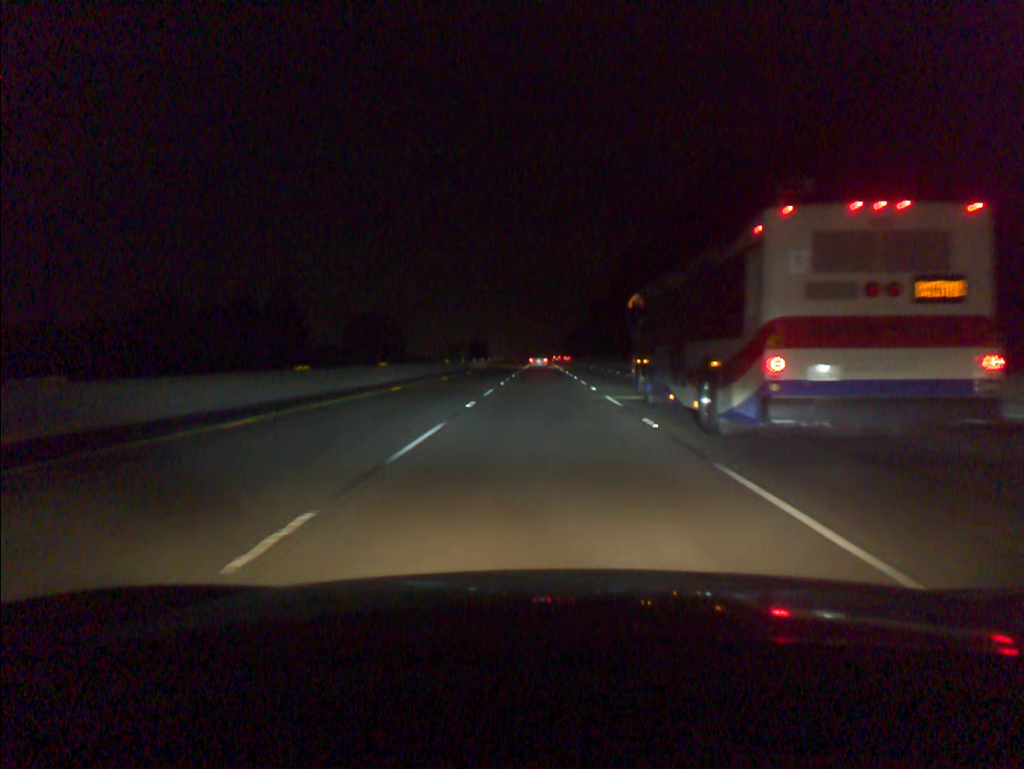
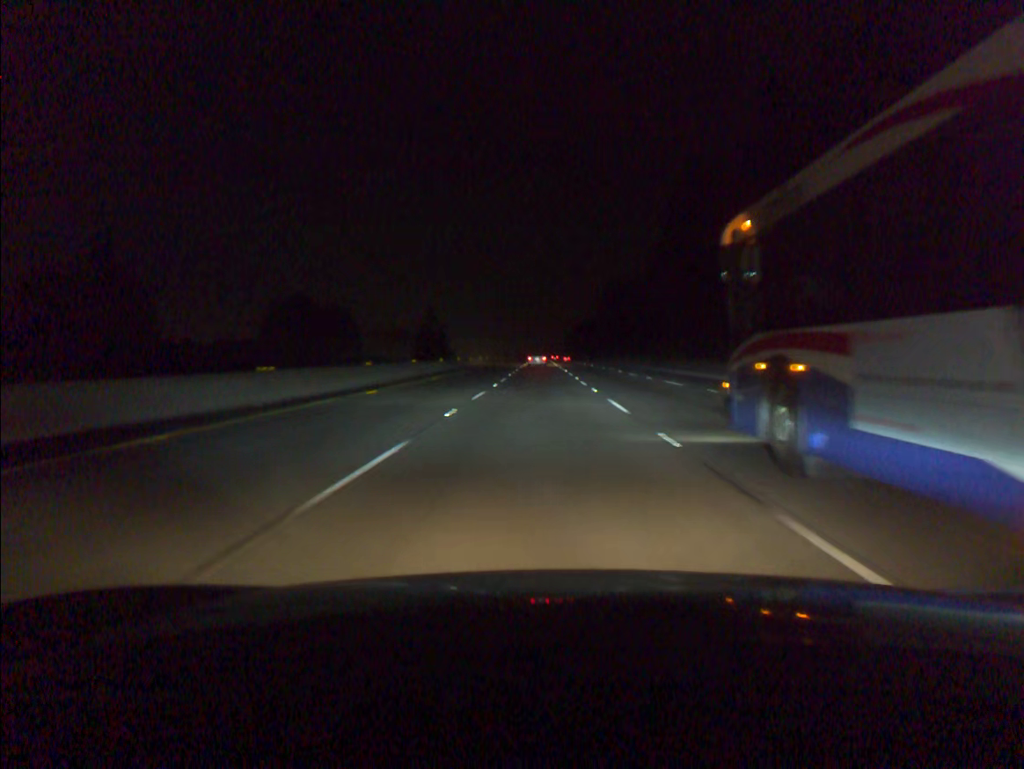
(+0.1, +76.0) m; 0°
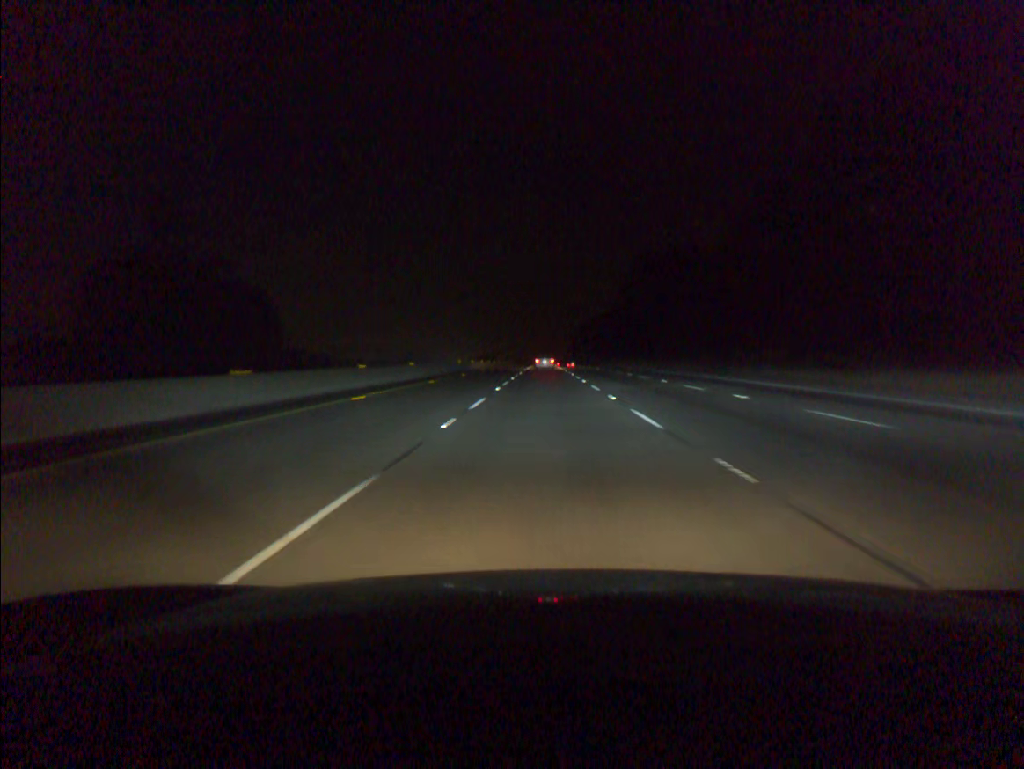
(-0.2, +76.1) m; 0°
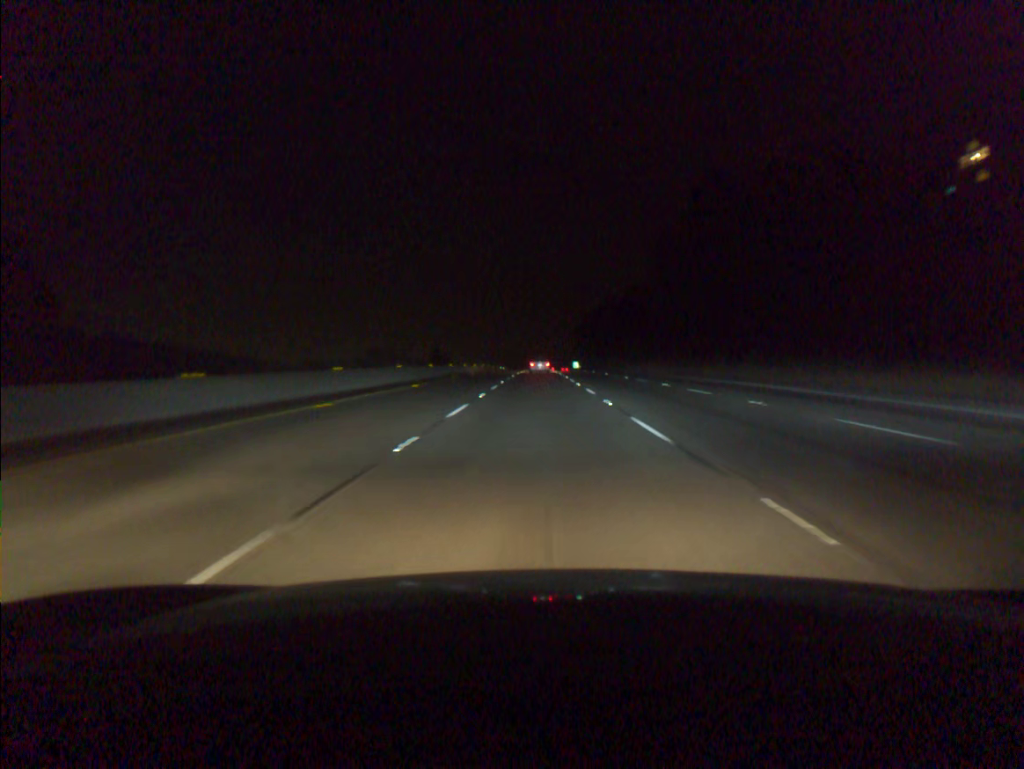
(+0.4, +75.4) m; 0°
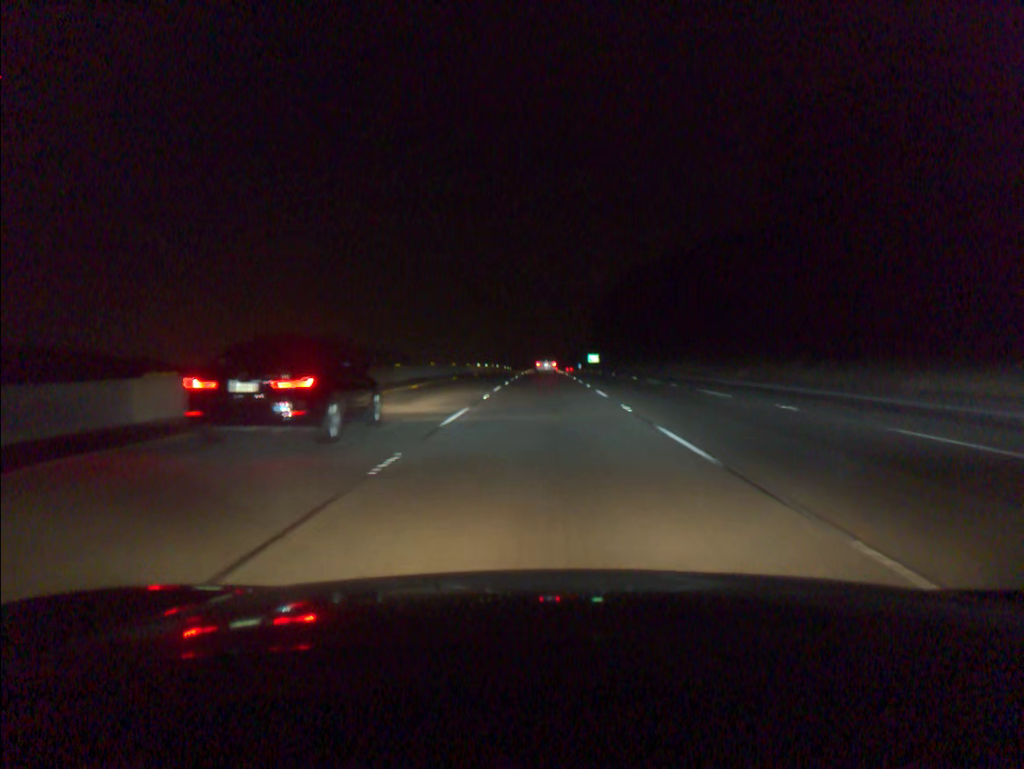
(-0.5, +75.1) m; 0°
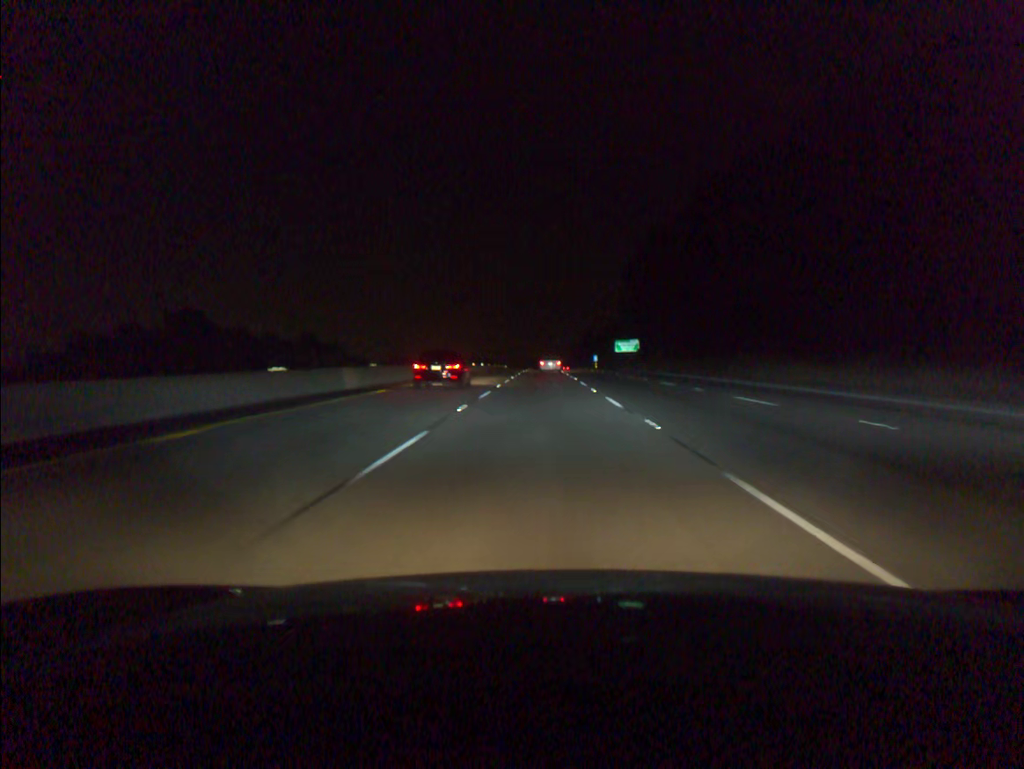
(+0.3, +93.4) m; 0°
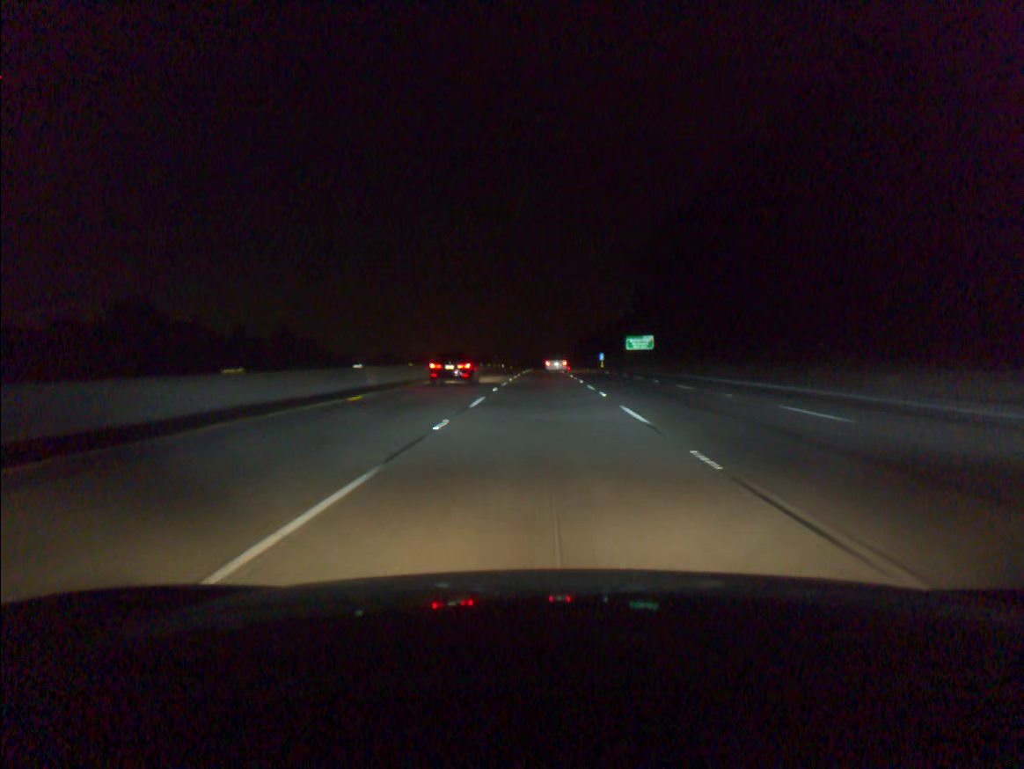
(0.0, +18.6) m; 0°
